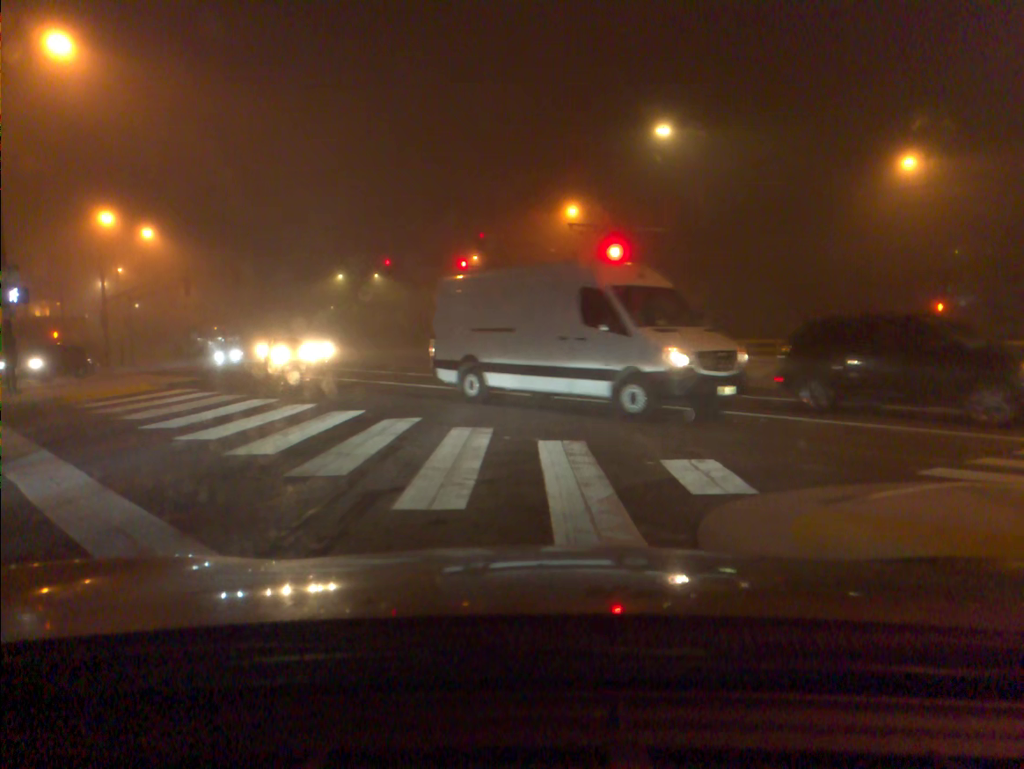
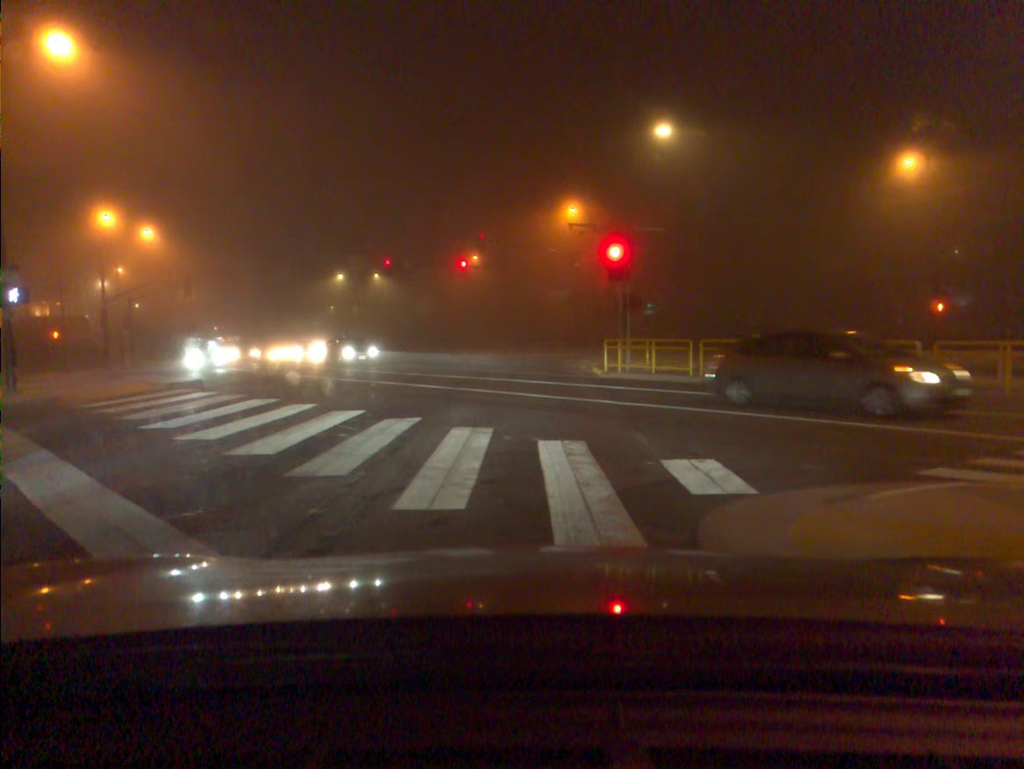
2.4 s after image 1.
(0.0, 0.0) m; 0°
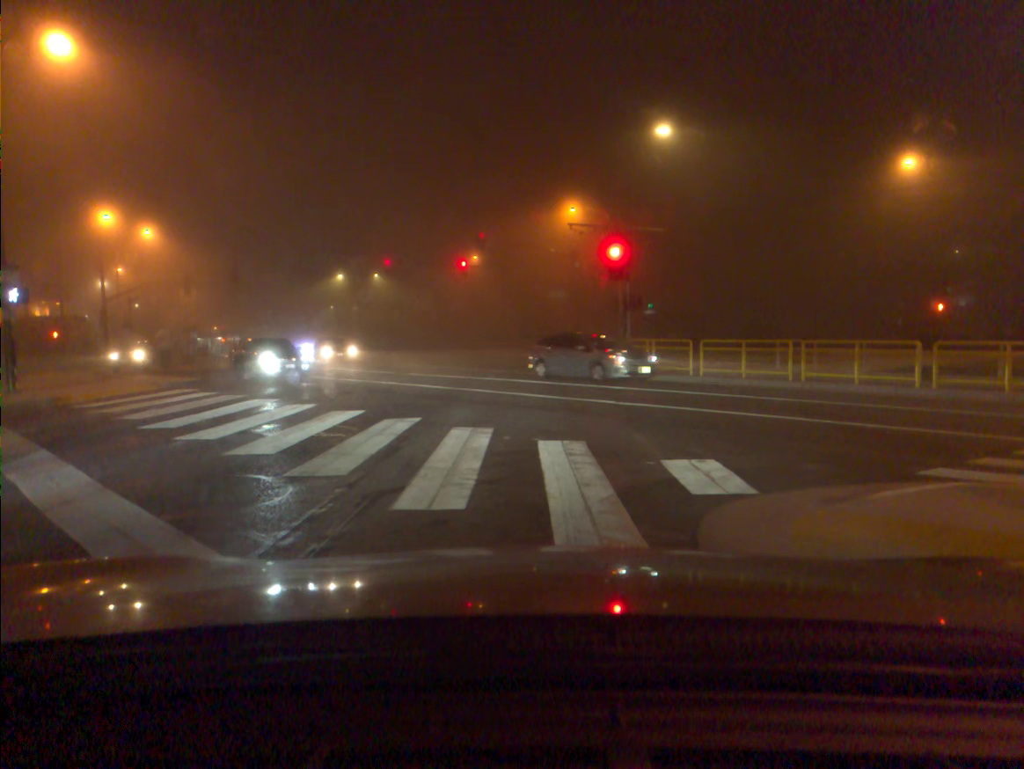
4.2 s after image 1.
(0.0, 0.0) m; 0°
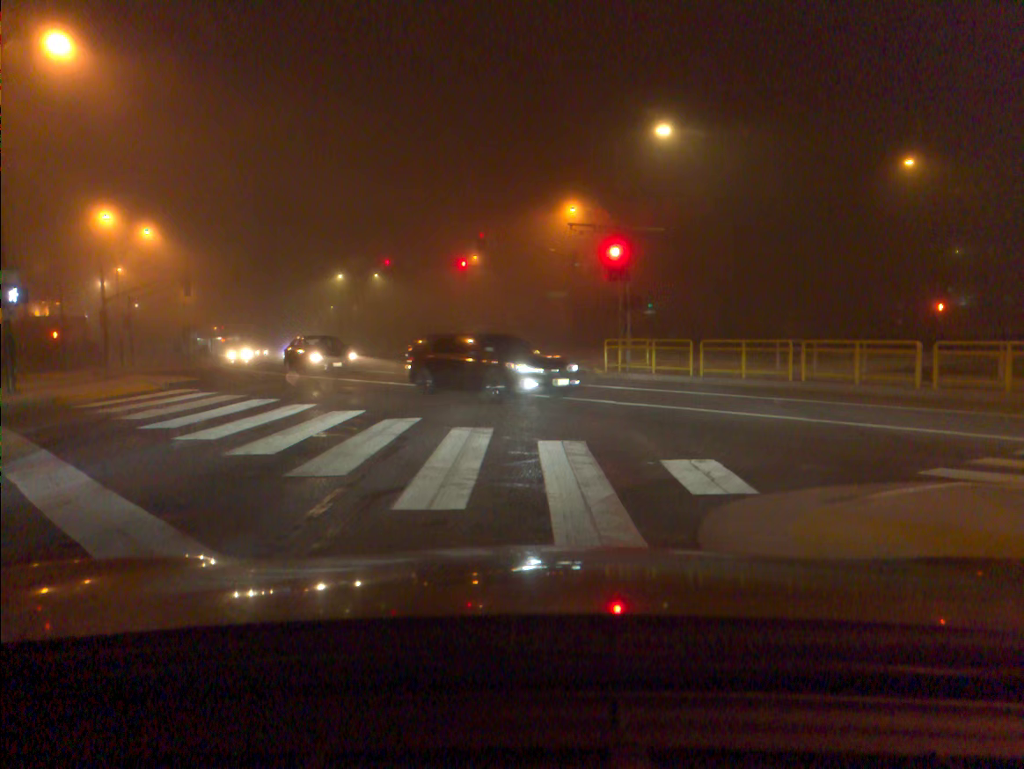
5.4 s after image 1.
(0.0, 0.0) m; 0°
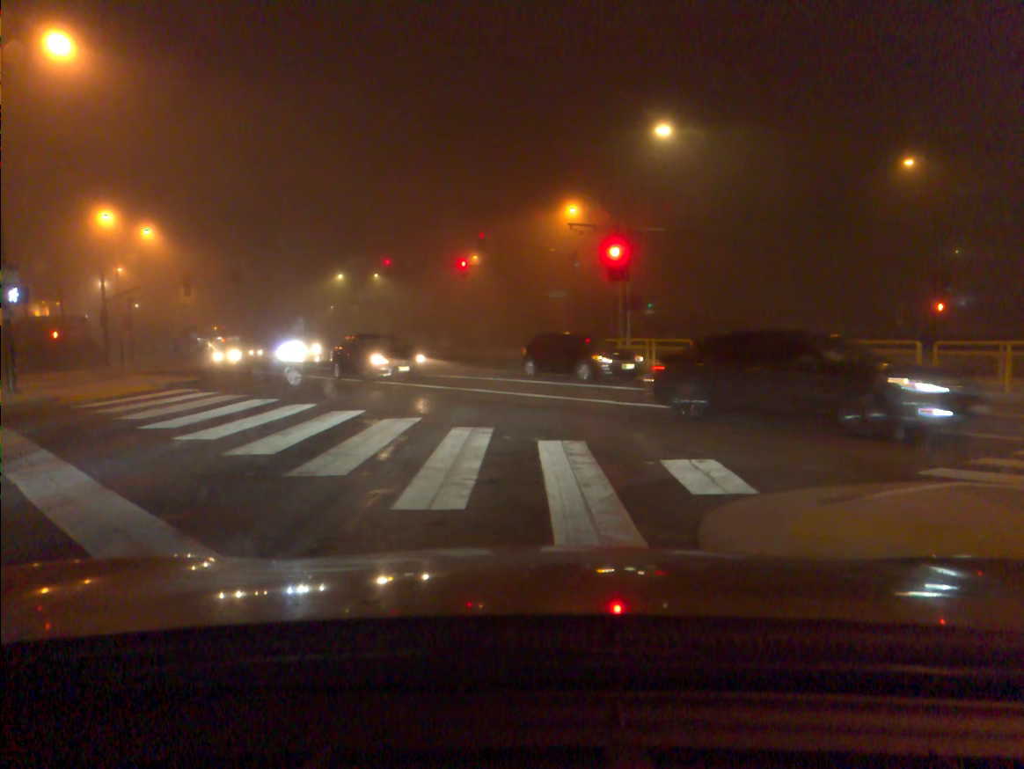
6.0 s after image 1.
(0.0, 0.0) m; 0°
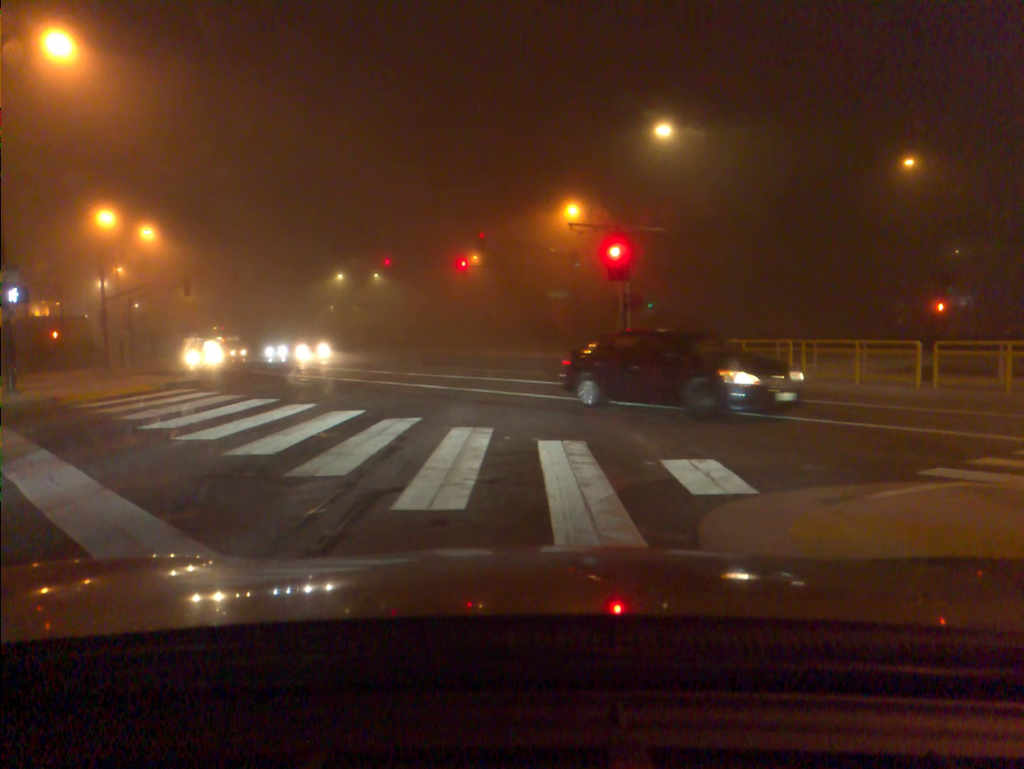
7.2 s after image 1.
(0.0, 0.0) m; 0°
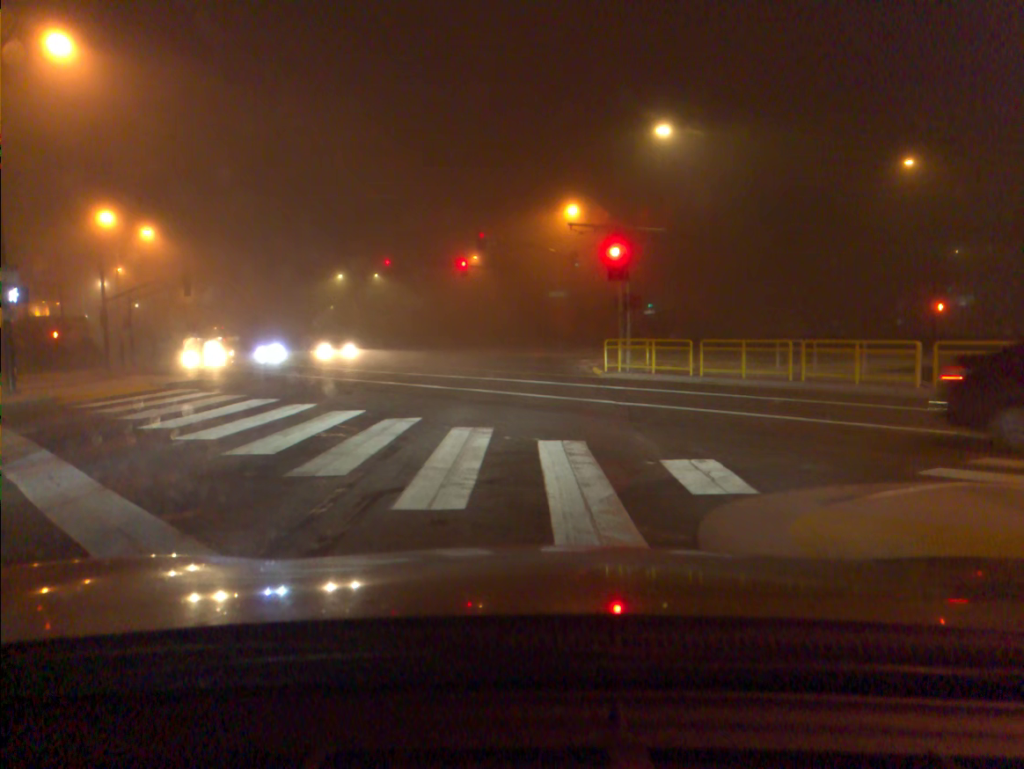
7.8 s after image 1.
(0.0, 0.0) m; 0°
